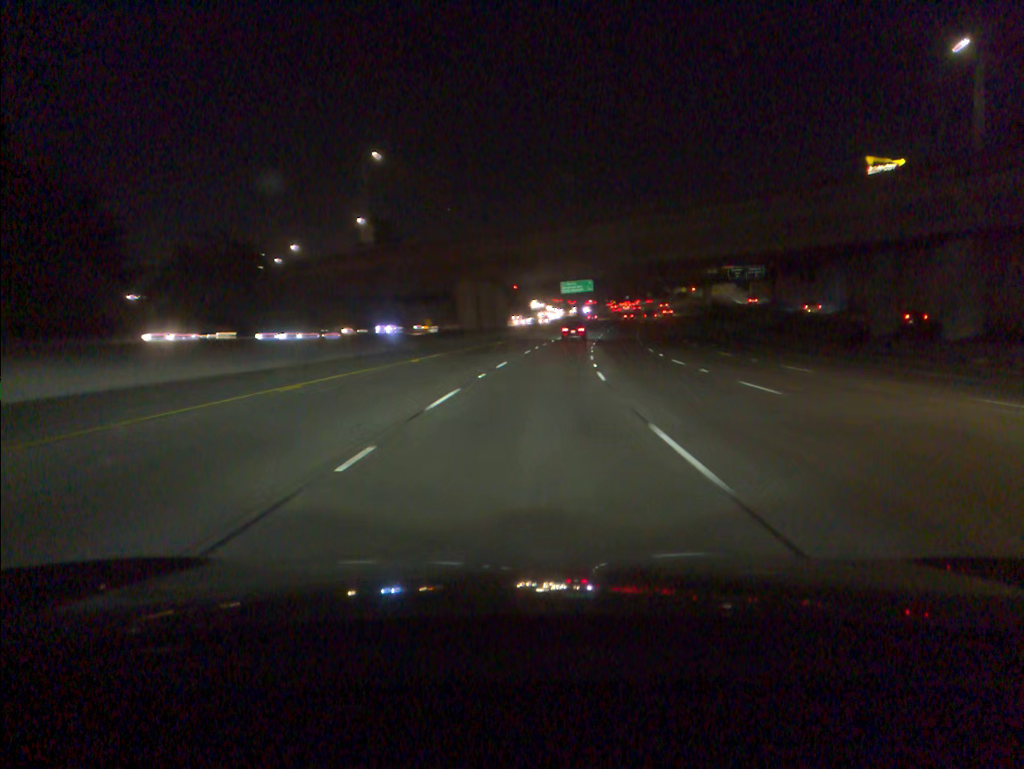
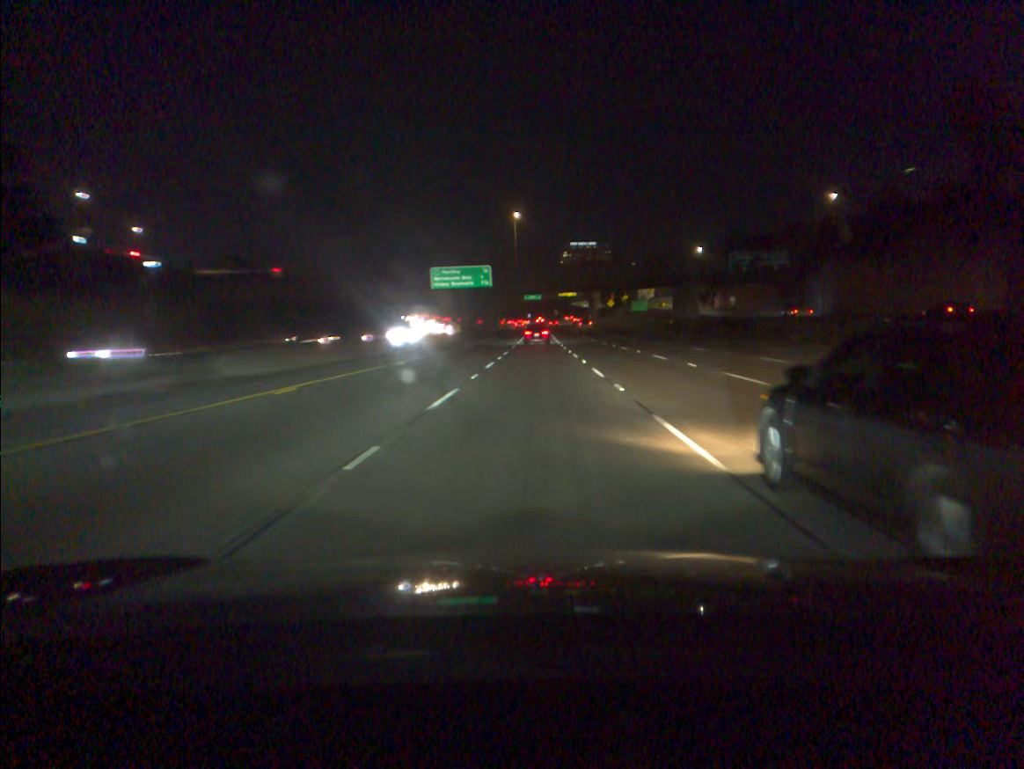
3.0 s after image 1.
(+6.4, +86.8) m; +8°
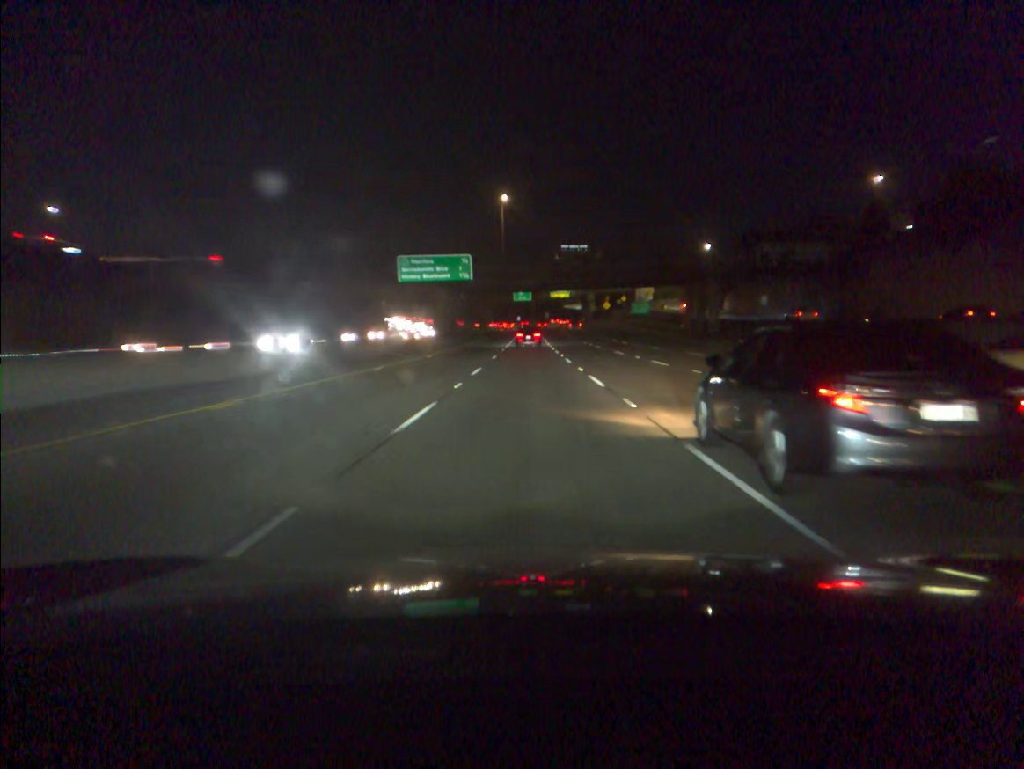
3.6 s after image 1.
(+0.1, +17.3) m; +1°
